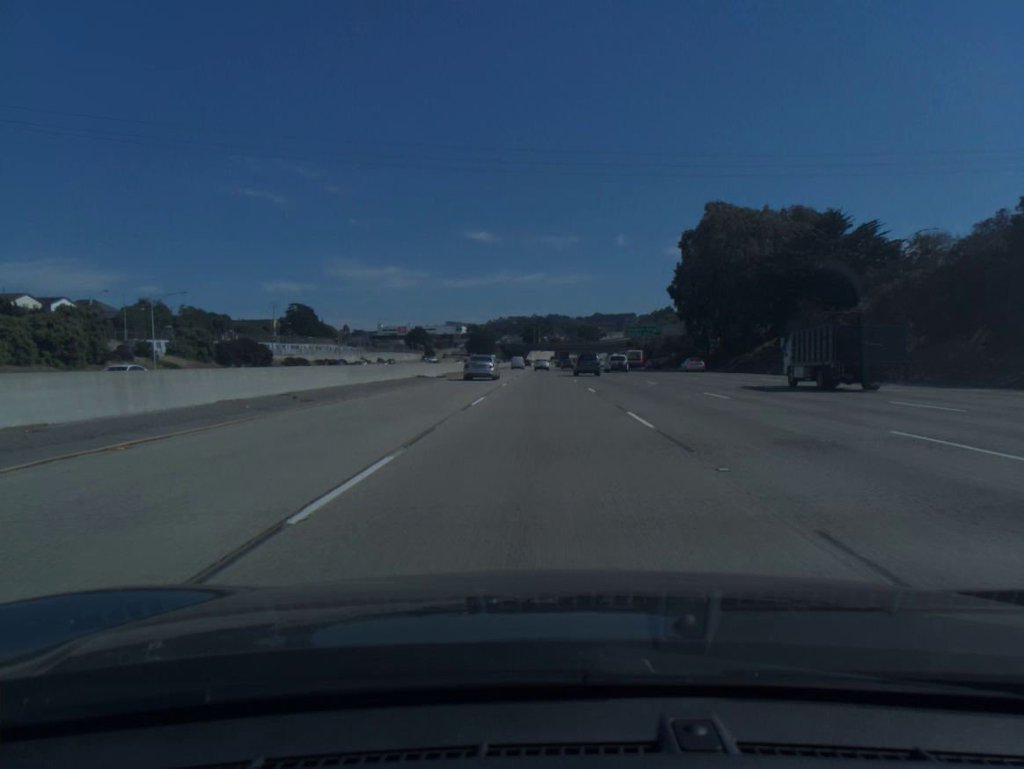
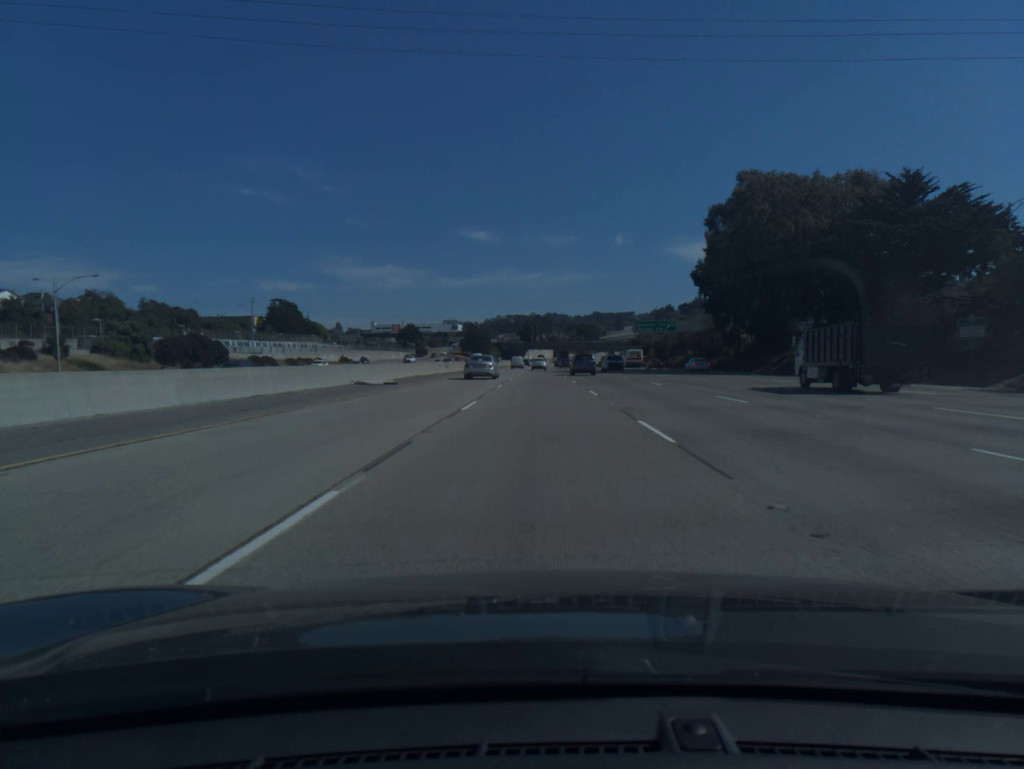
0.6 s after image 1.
(0.0, +17.0) m; 0°
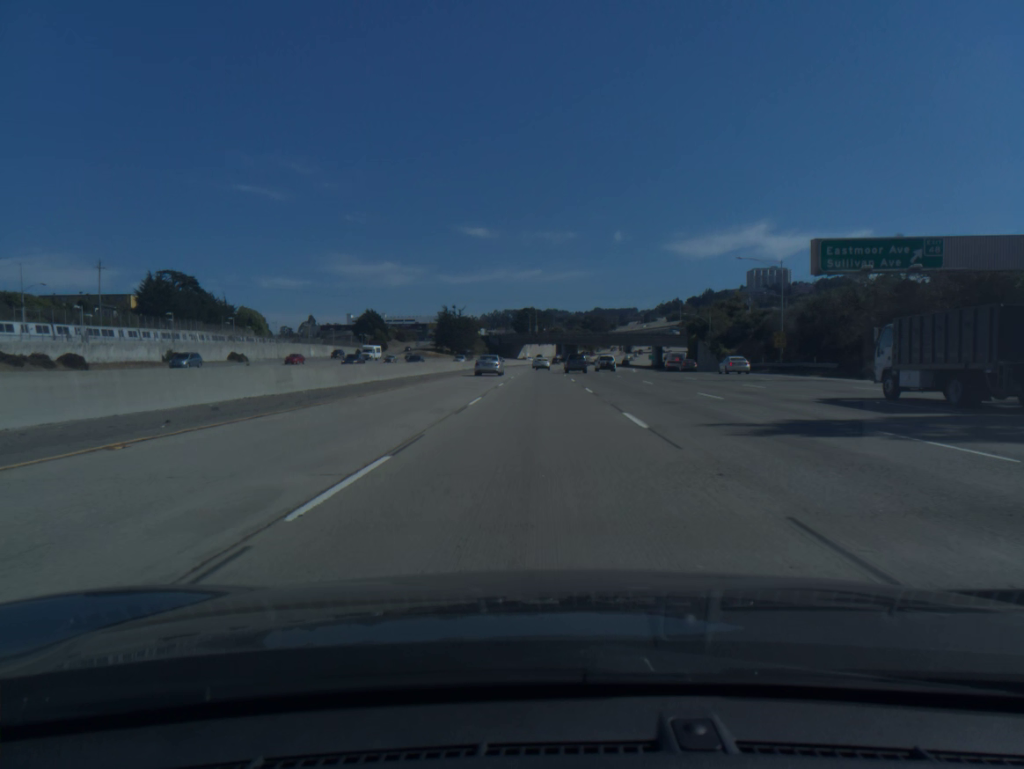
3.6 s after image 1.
(-0.1, +85.2) m; 0°
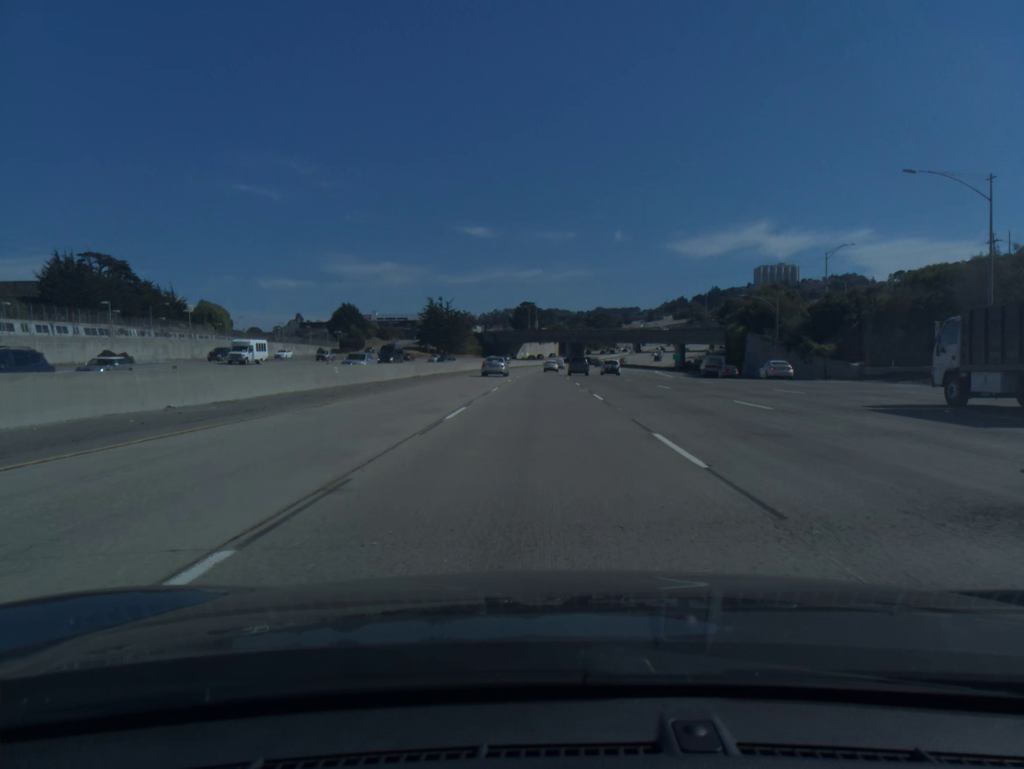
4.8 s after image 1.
(0.0, +34.1) m; 0°
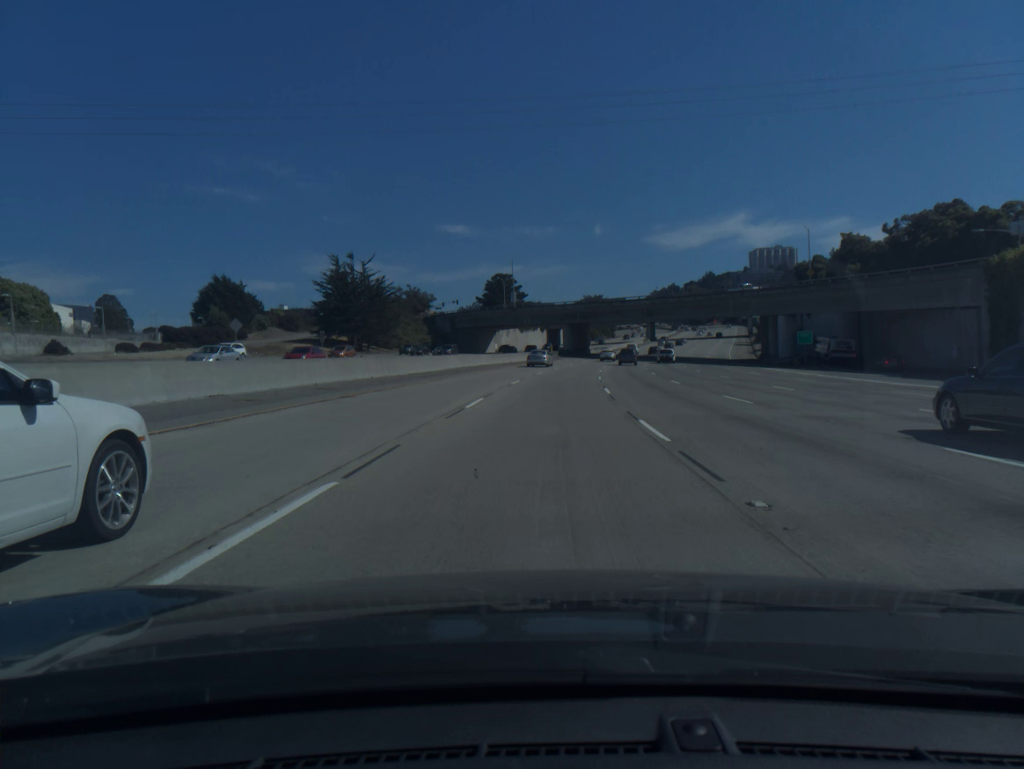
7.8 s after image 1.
(+0.2, +85.3) m; +1°
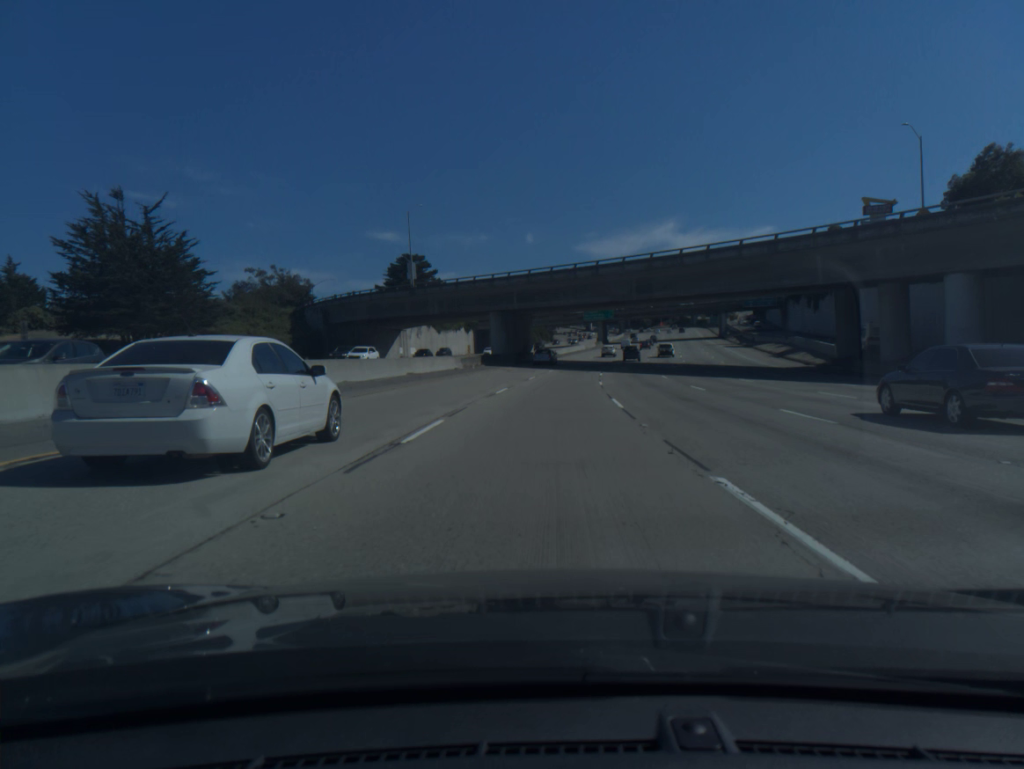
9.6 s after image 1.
(+1.9, +51.2) m; +5°
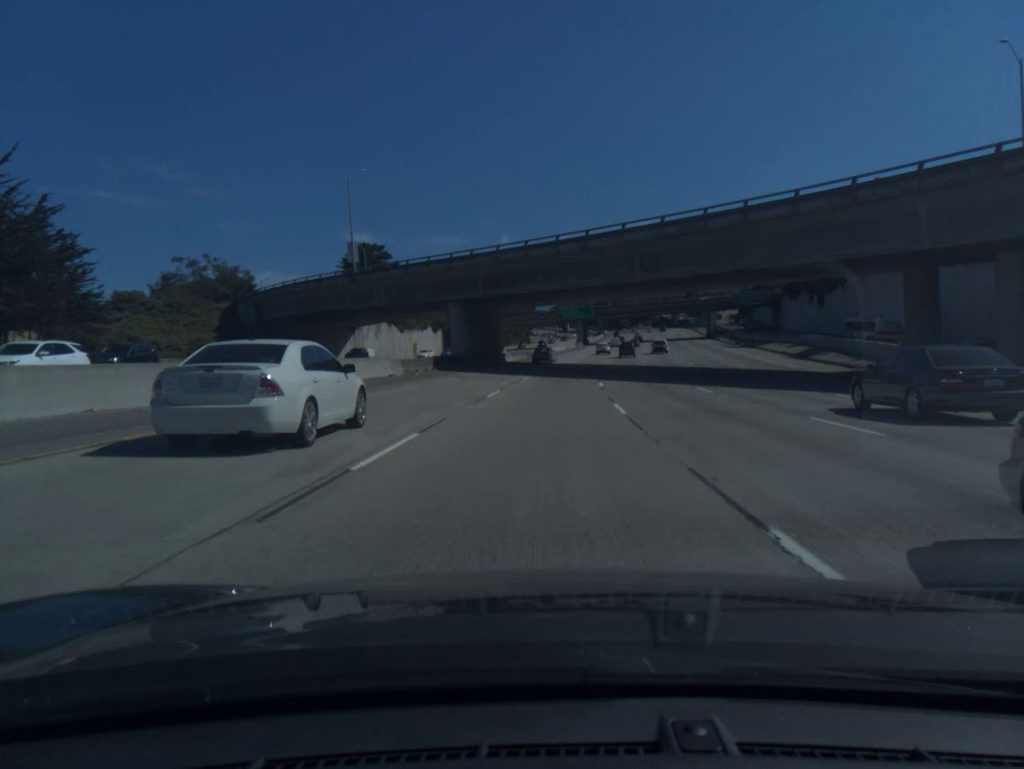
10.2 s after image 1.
(+0.3, +17.0) m; +2°
